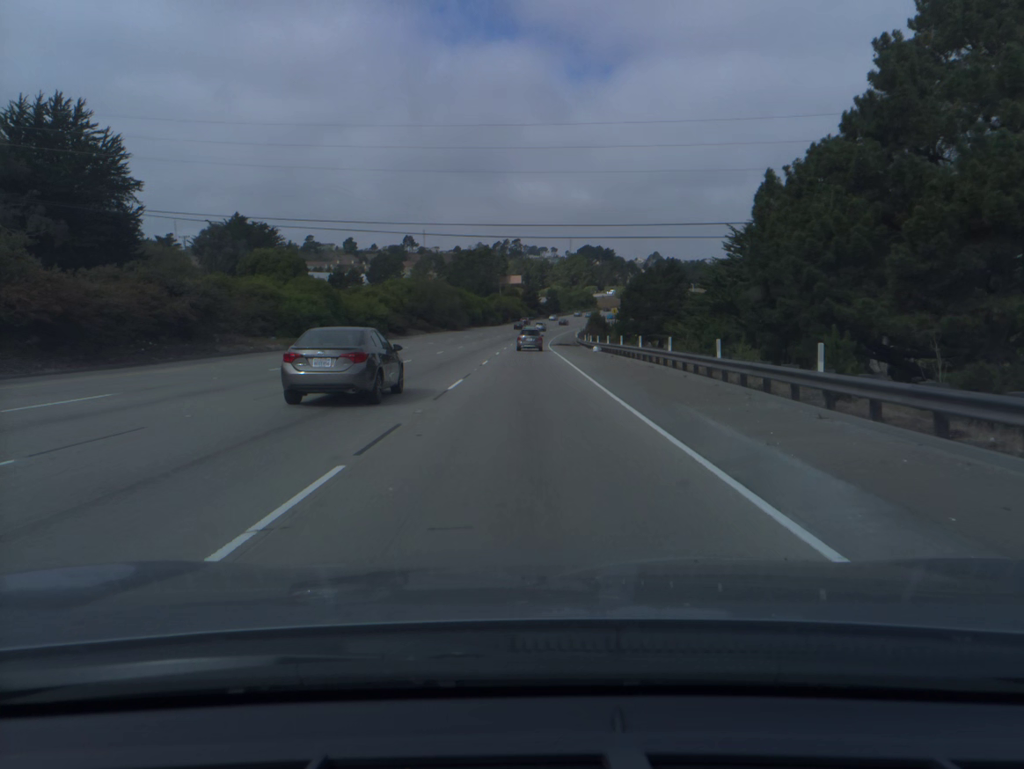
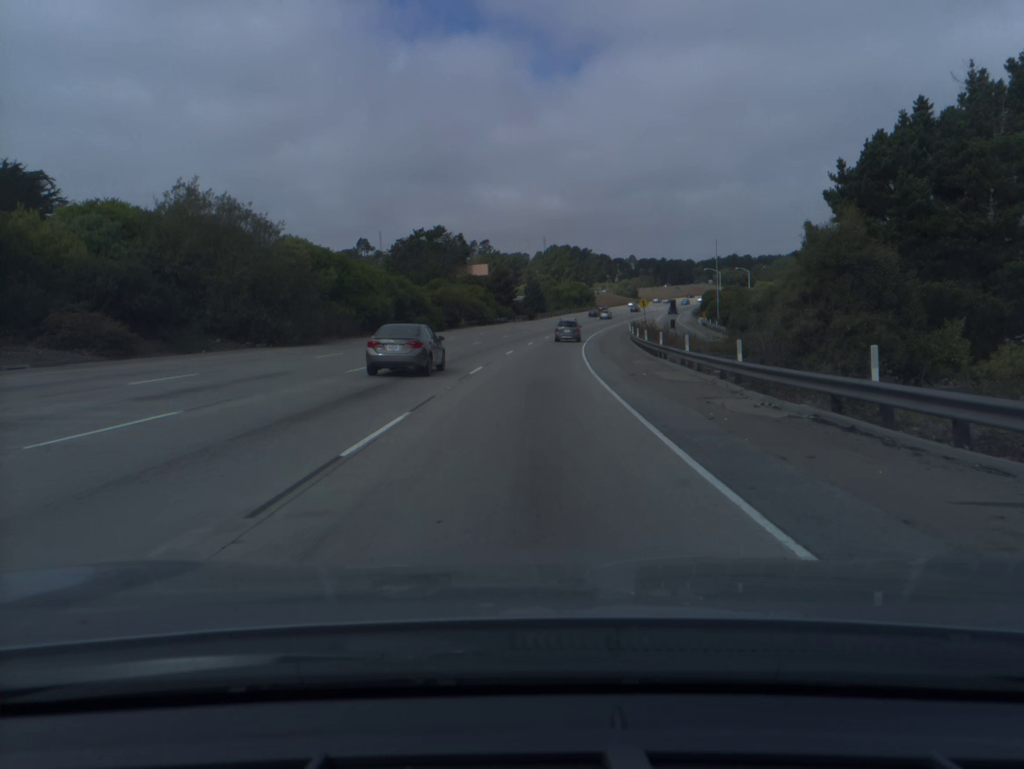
(+0.6, +82.9) m; +2°
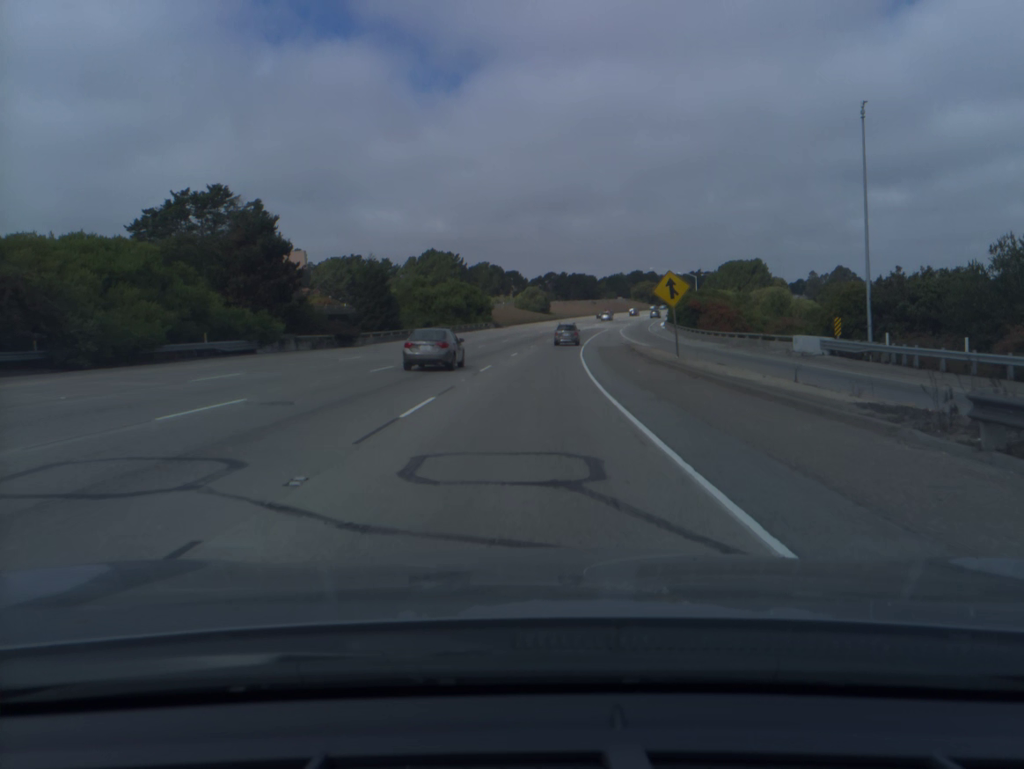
(+5.6, +83.2) m; +8°
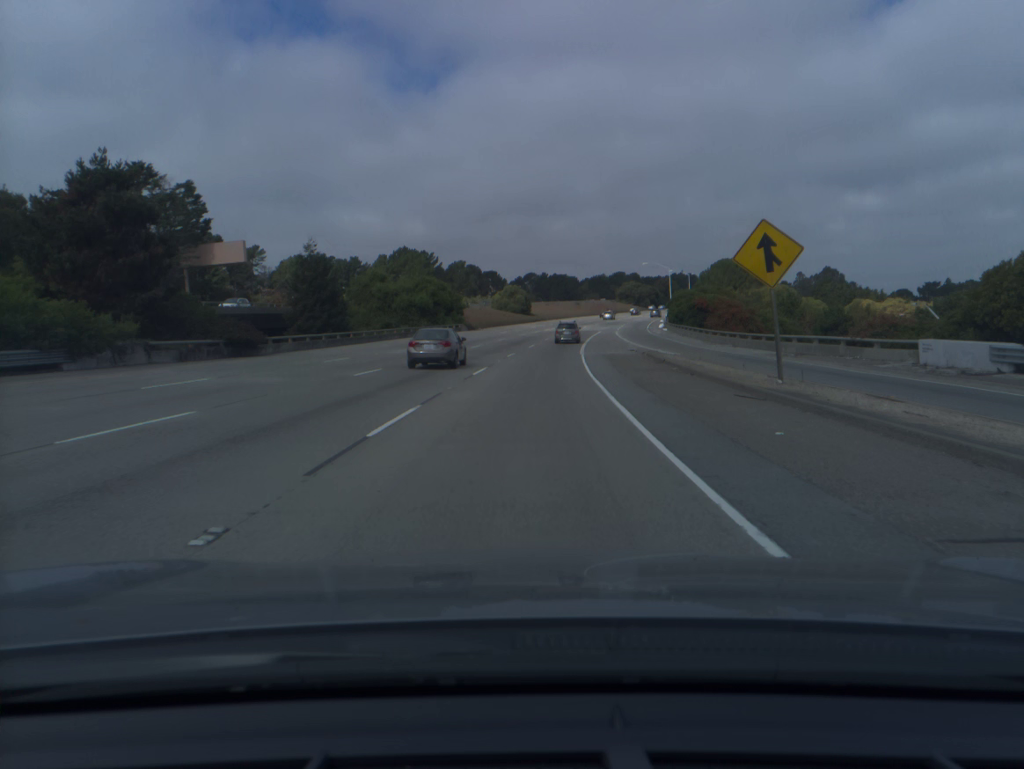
(+0.2, +16.7) m; +1°
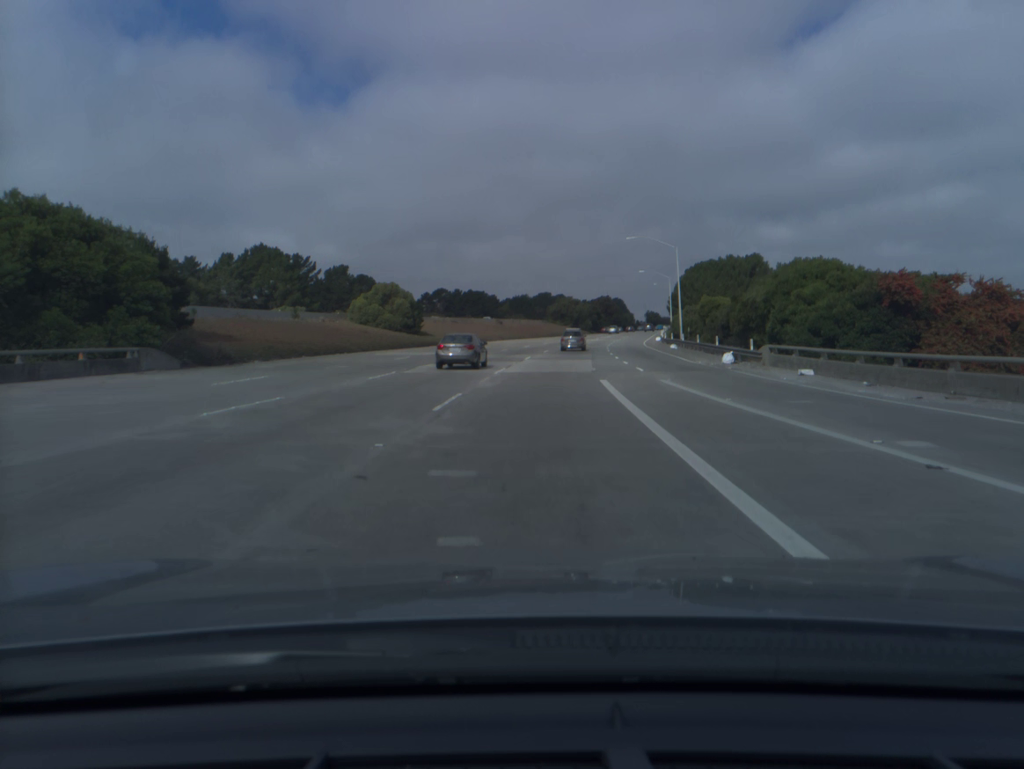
(+3.5, +66.9) m; +6°
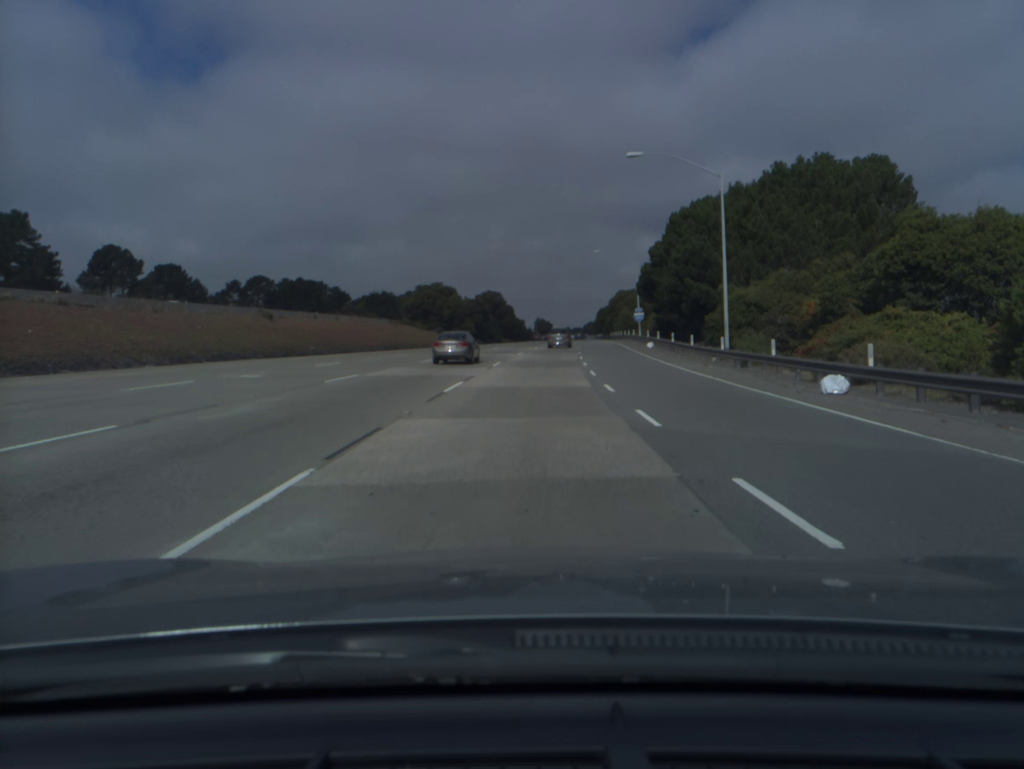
(+6.5, +83.3) m; +9°
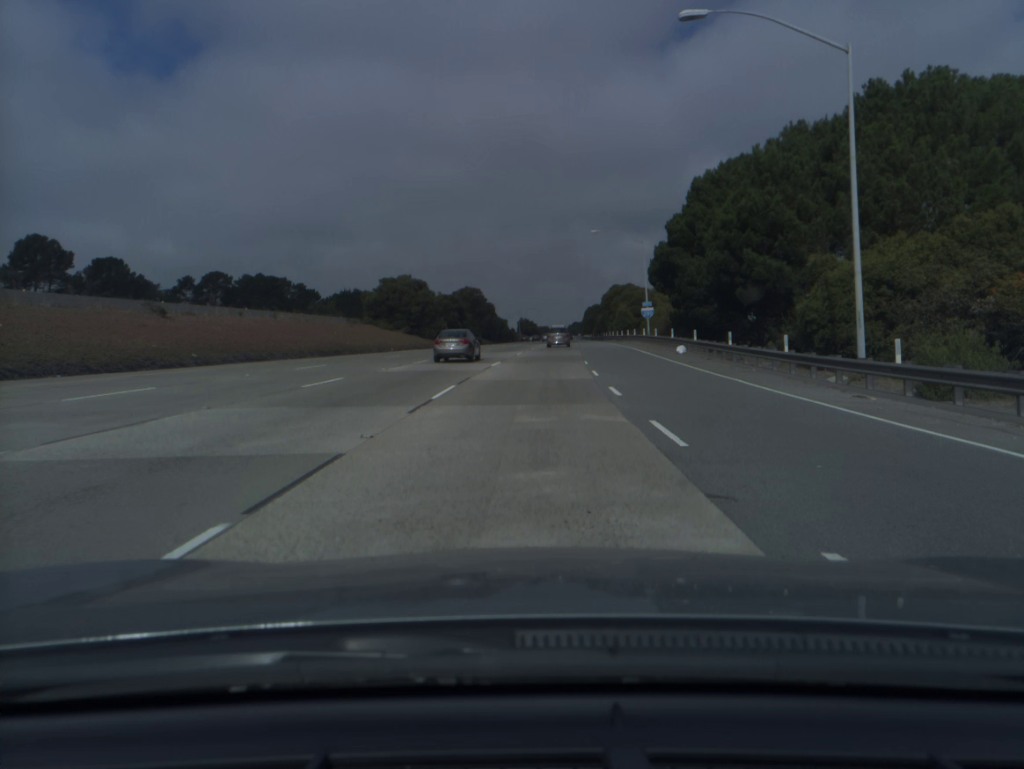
(+0.2, +16.8) m; +1°
